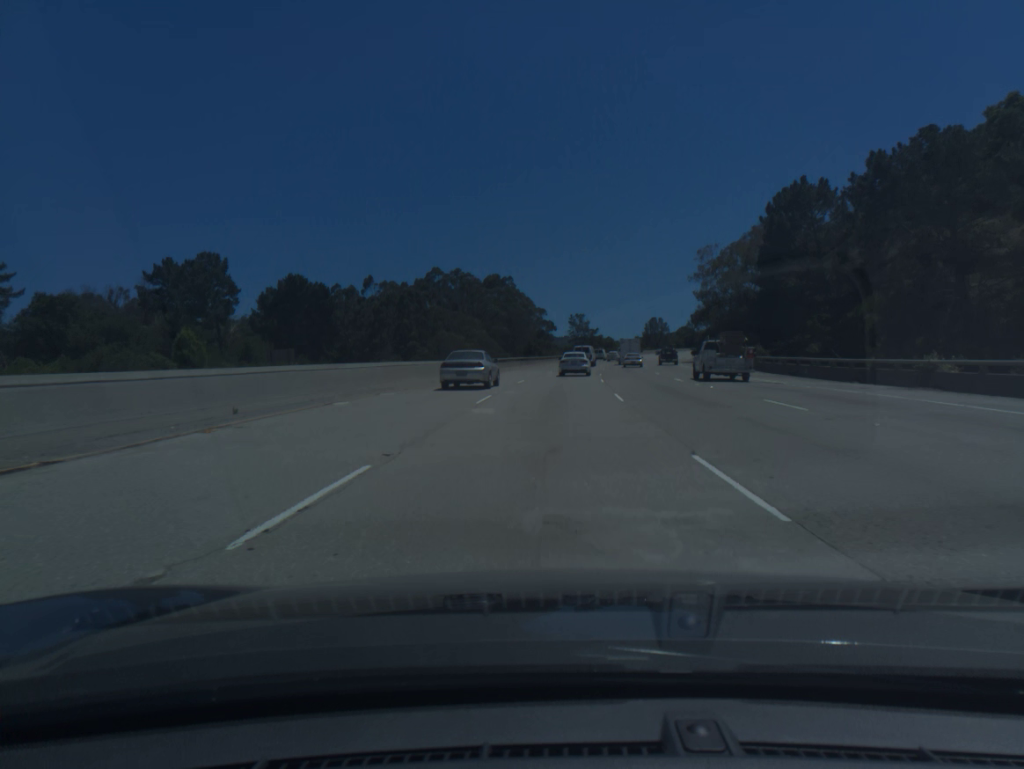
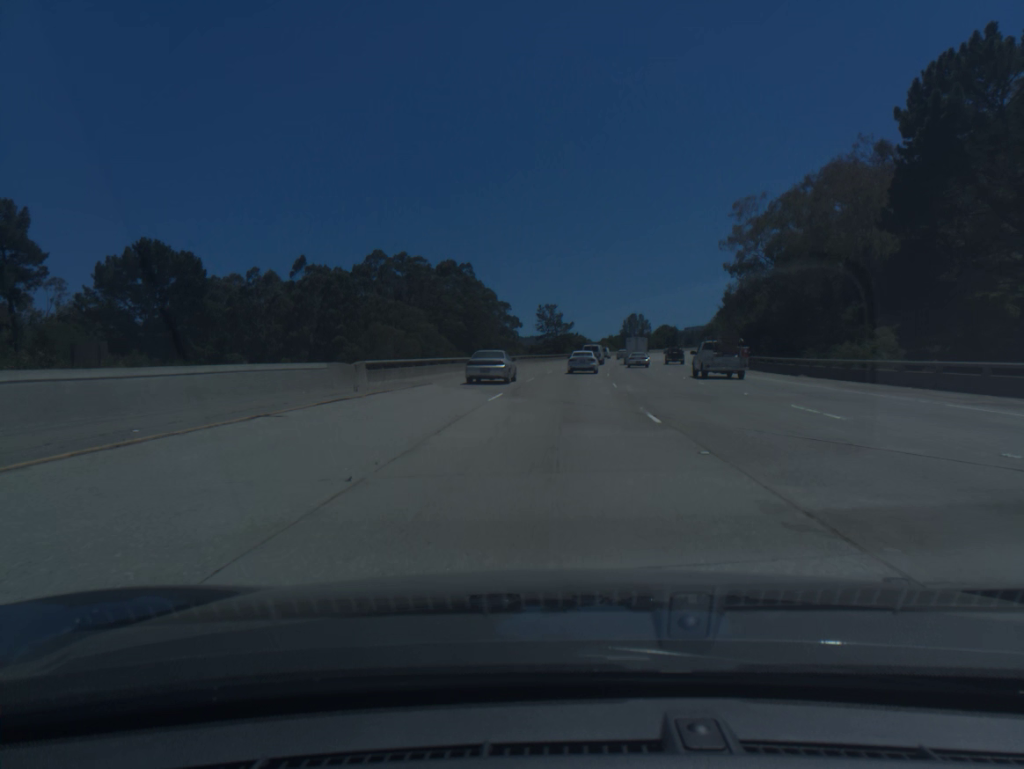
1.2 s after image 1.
(+0.7, +34.8) m; +2°
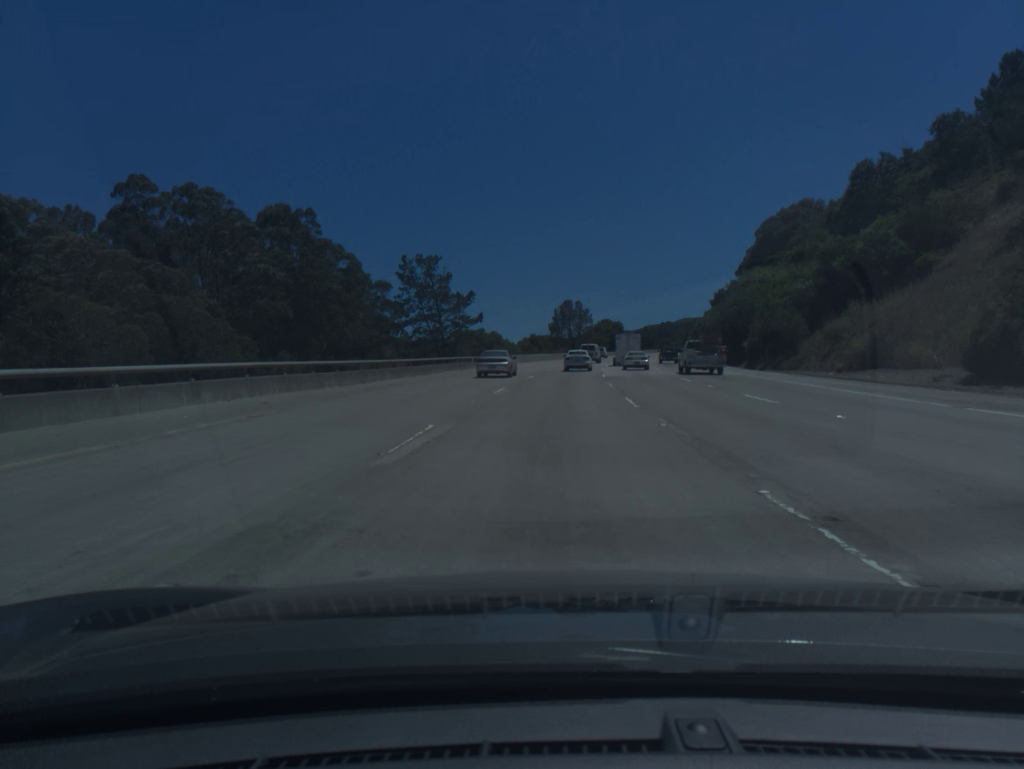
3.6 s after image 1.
(+3.8, +69.1) m; +6°
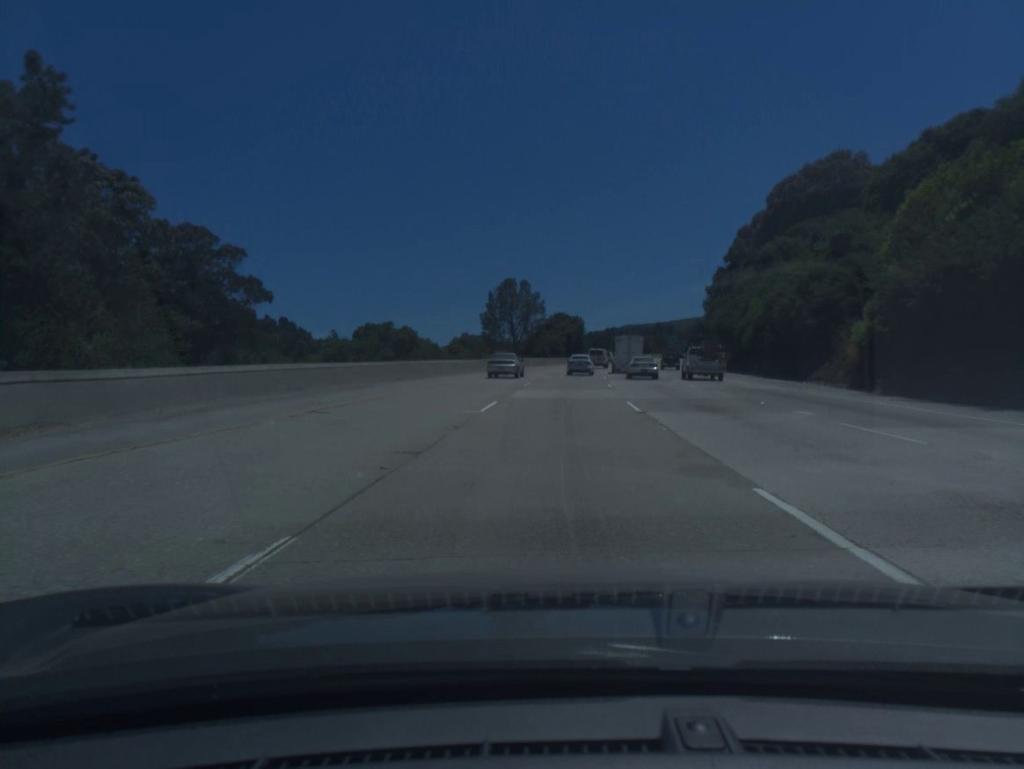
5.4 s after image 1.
(+1.8, +52.0) m; +4°
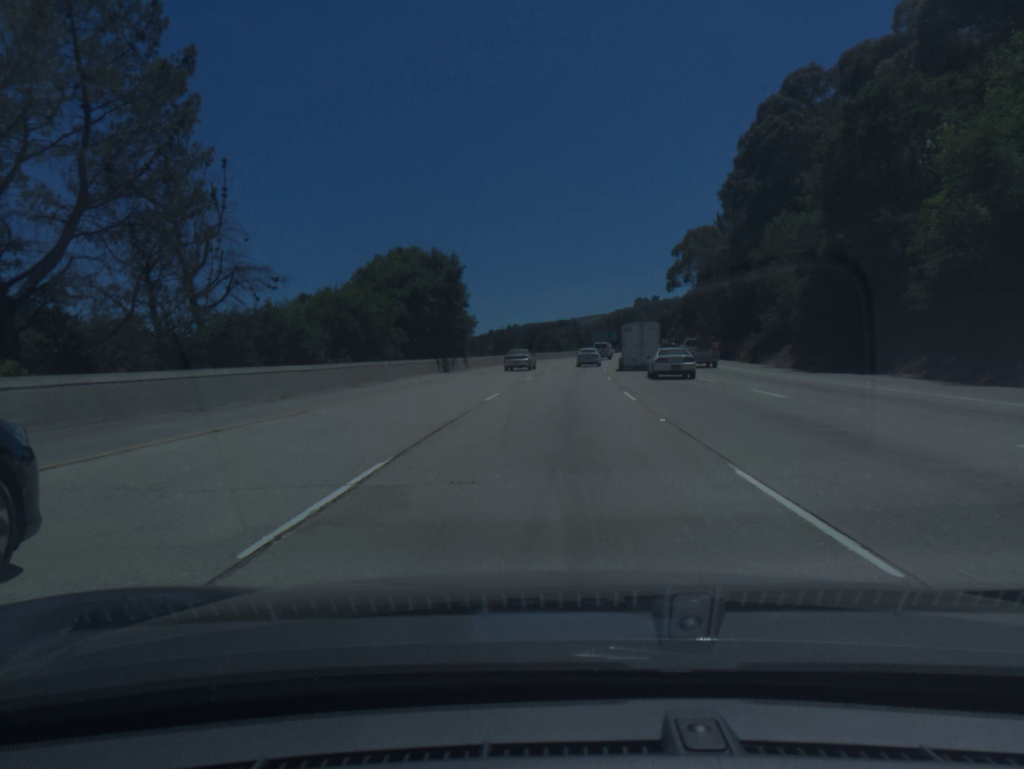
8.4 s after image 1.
(+5.8, +86.3) m; +7°
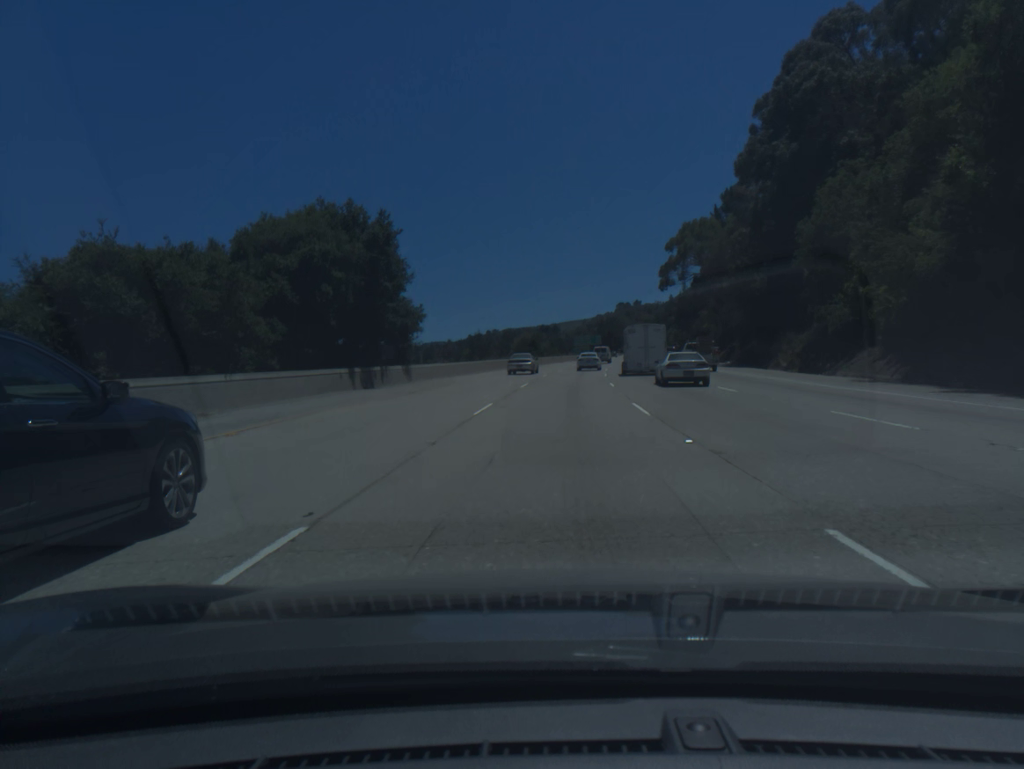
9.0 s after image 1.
(+0.2, +17.4) m; +1°
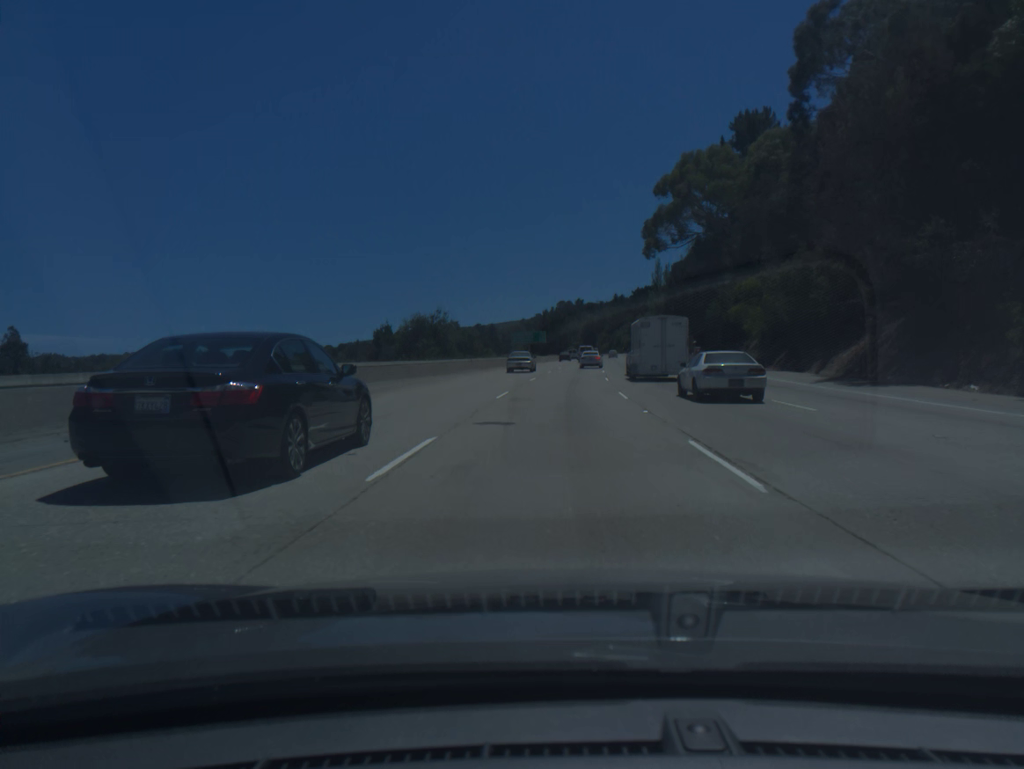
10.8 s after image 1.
(+2.0, +52.5) m; +4°
